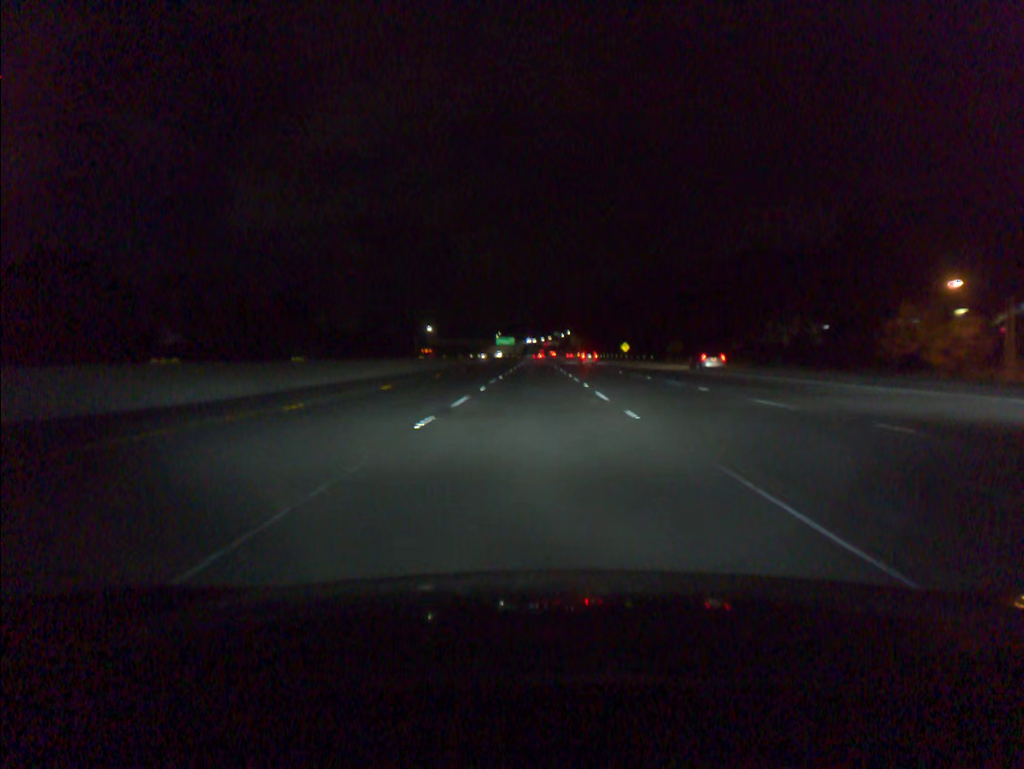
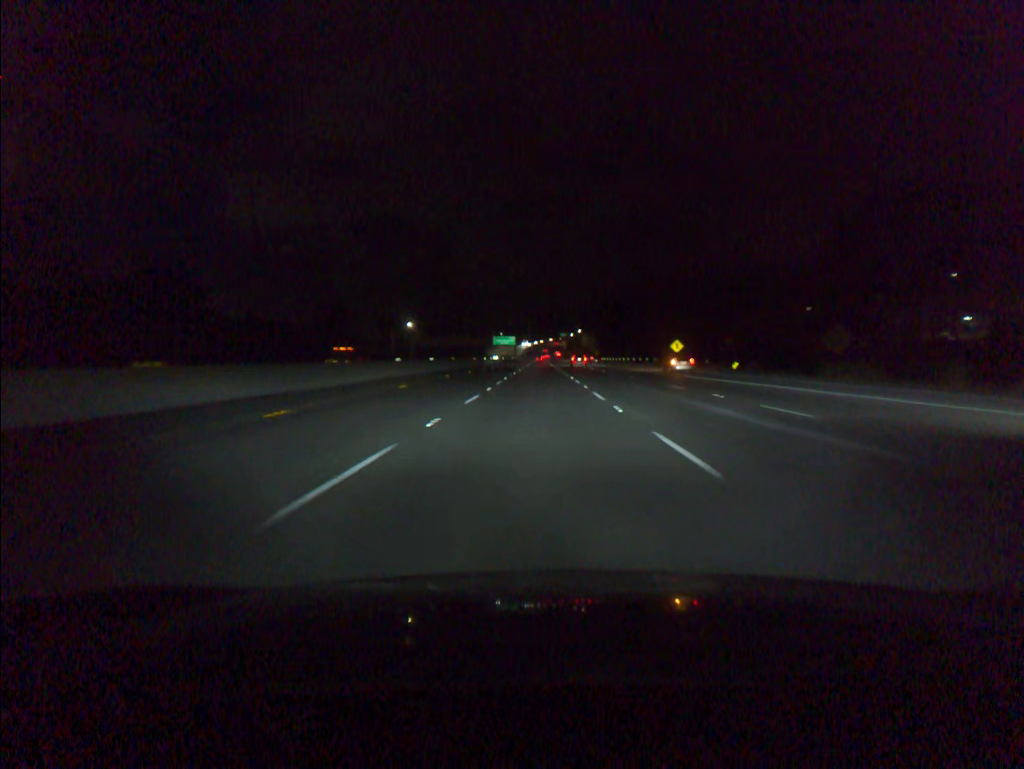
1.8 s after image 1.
(-0.1, +55.2) m; 0°
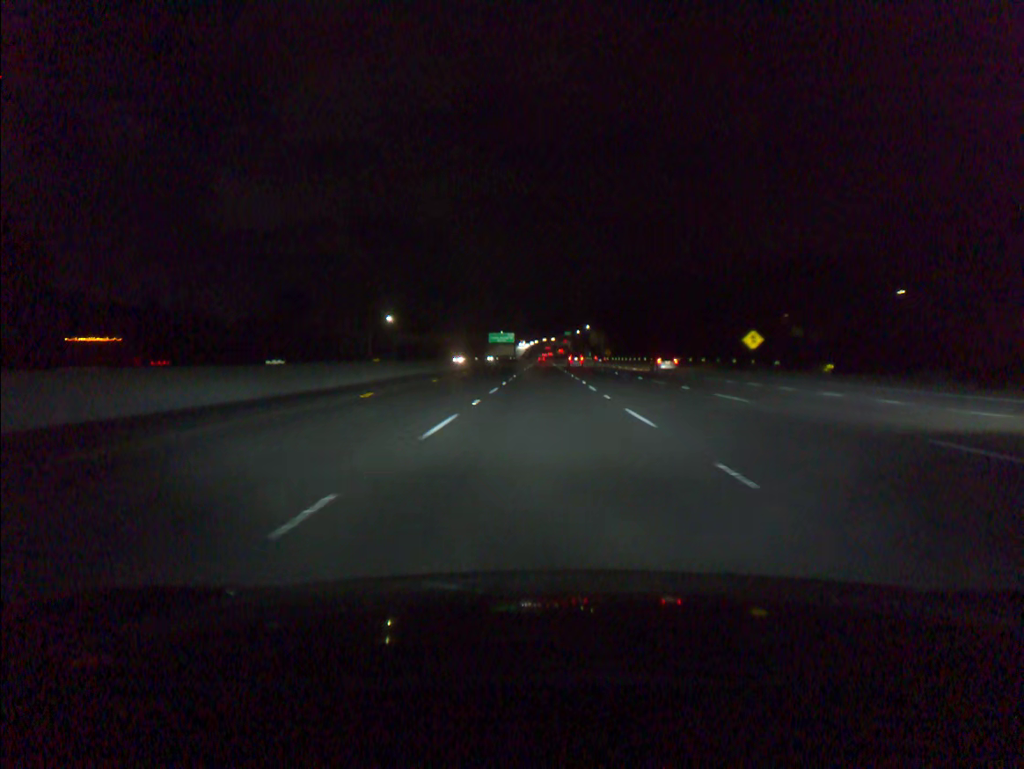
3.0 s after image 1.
(-0.1, +36.7) m; 0°
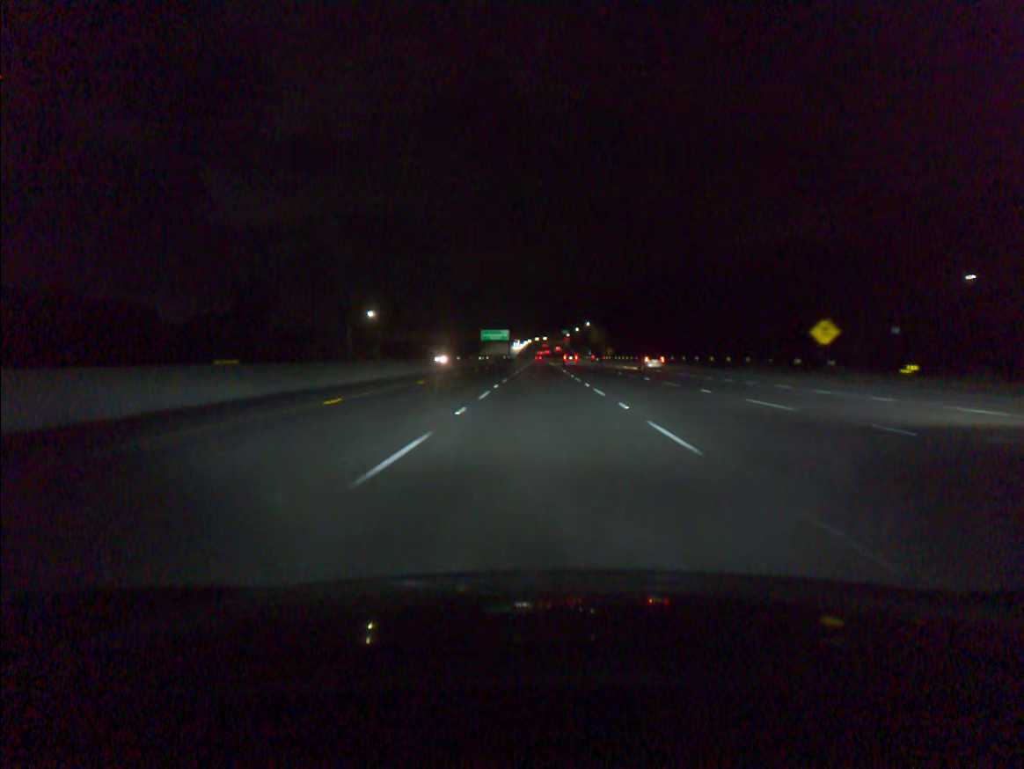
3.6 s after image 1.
(0.0, +18.3) m; 0°
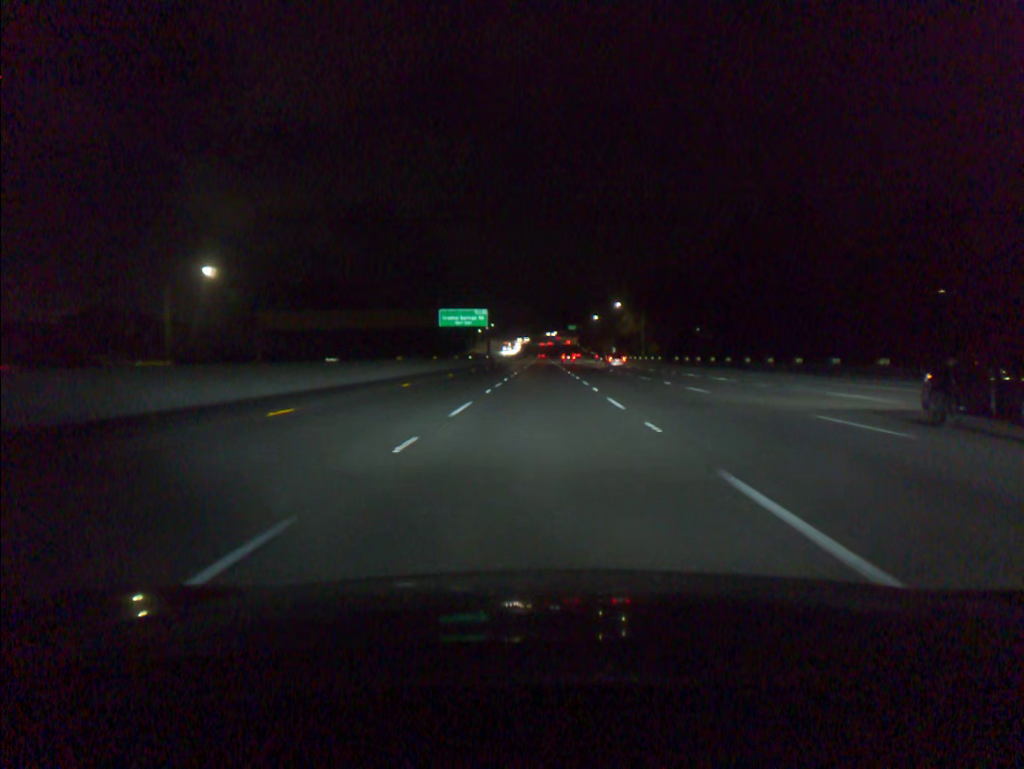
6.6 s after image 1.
(+0.1, +91.5) m; 0°
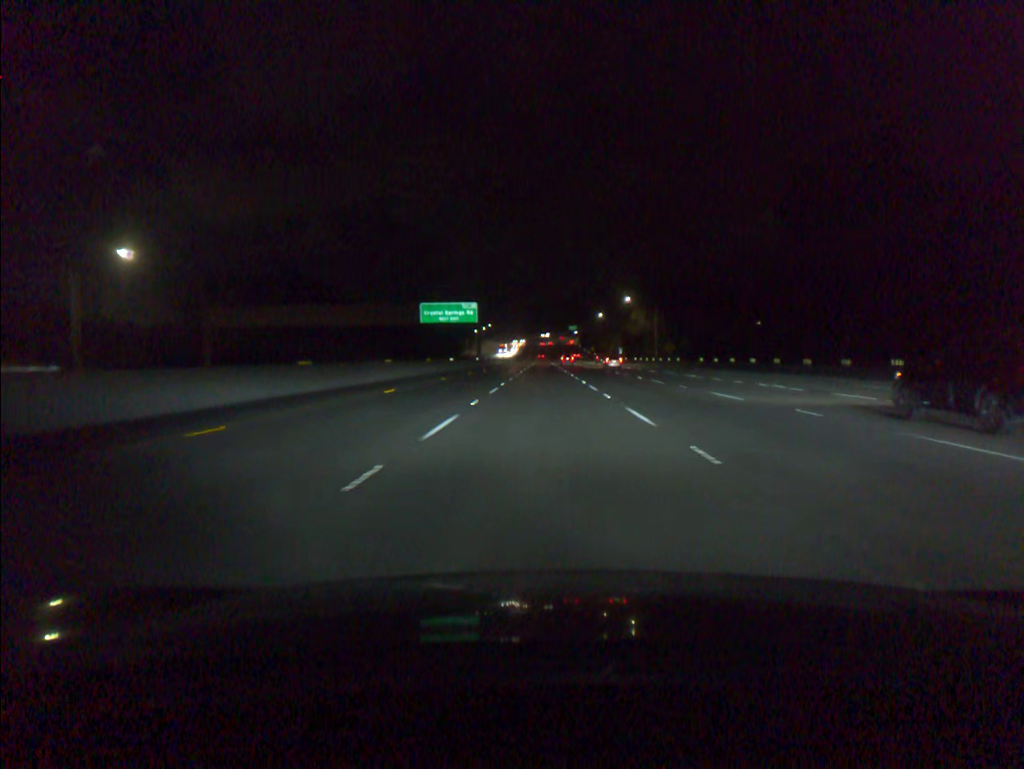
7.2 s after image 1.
(0.0, +18.3) m; 0°
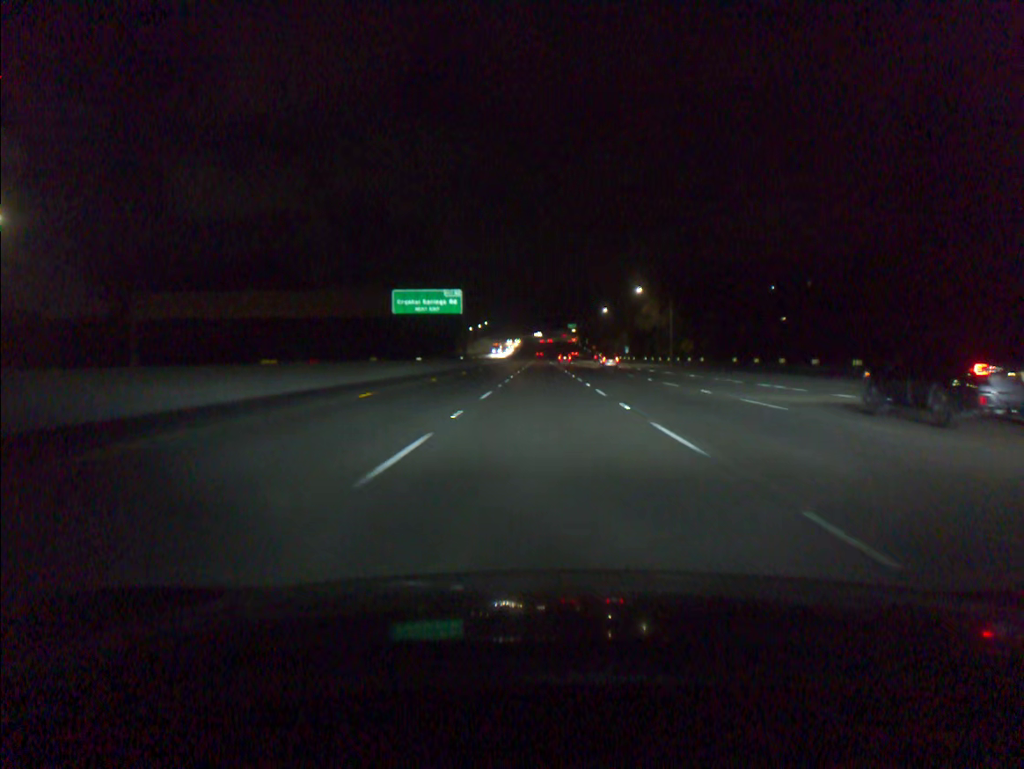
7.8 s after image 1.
(0.0, +18.3) m; 0°
